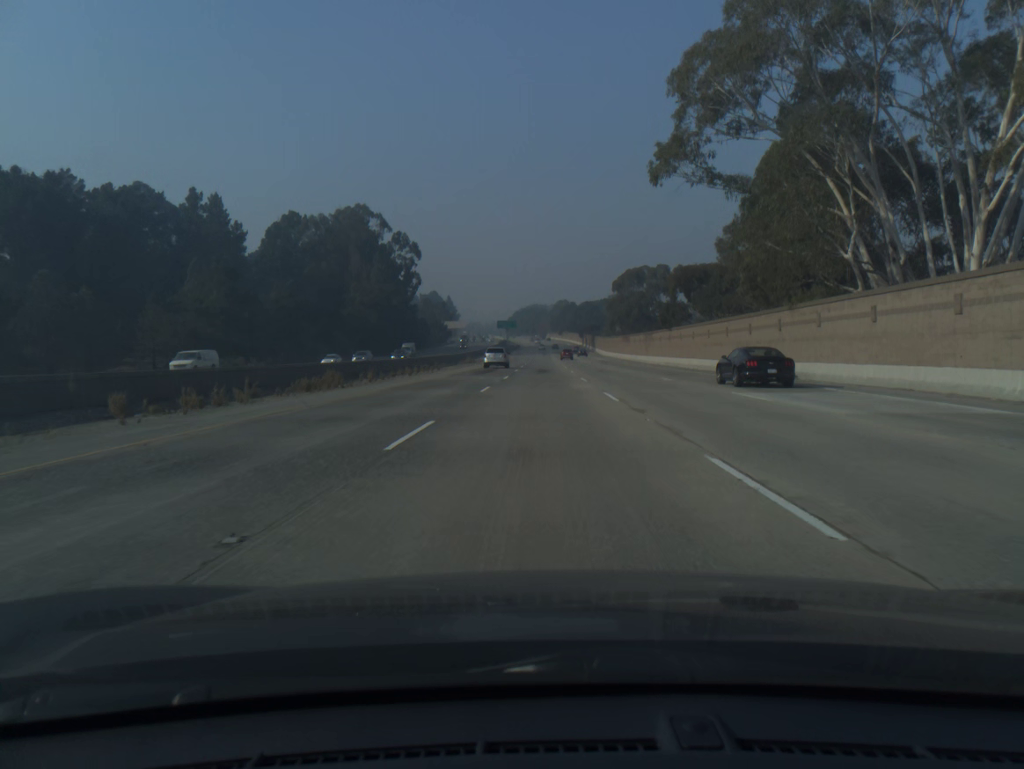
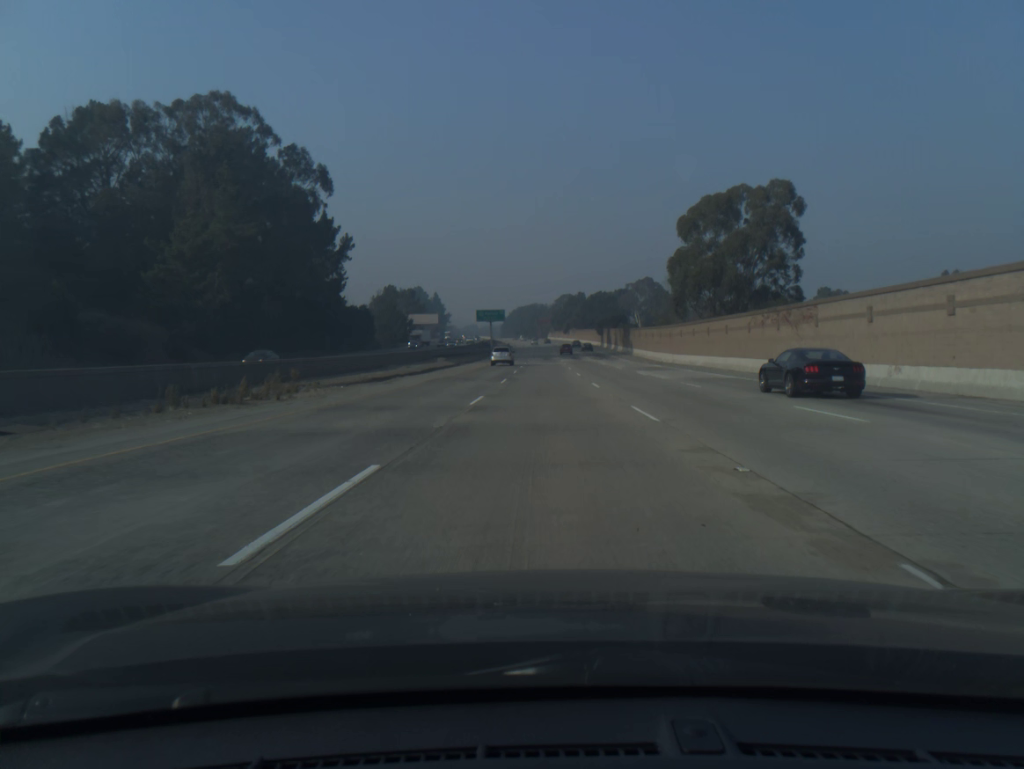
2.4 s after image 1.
(-0.1, +78.4) m; 0°
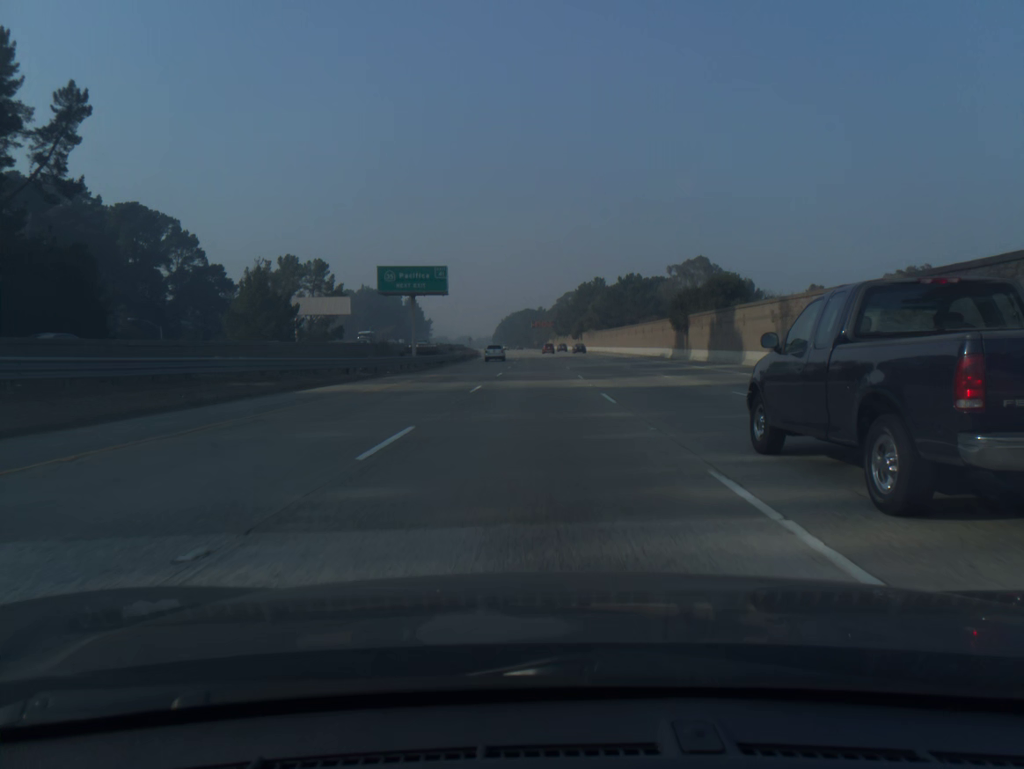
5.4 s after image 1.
(+0.2, +97.8) m; 0°
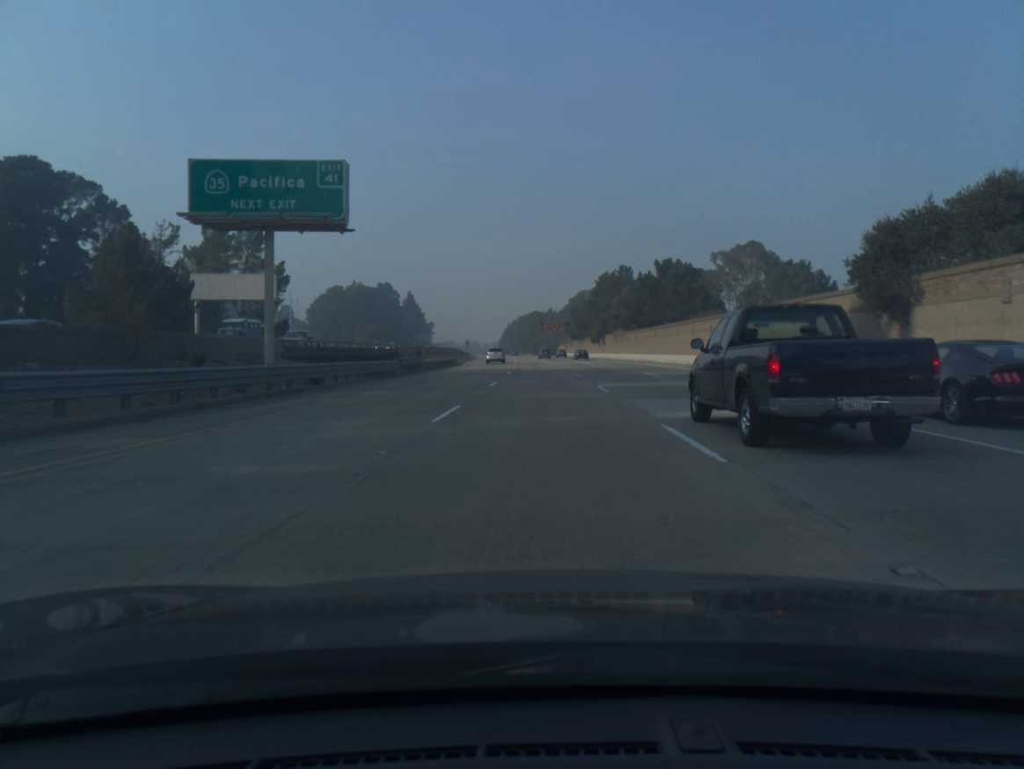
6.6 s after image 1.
(-0.1, +39.1) m; 0°
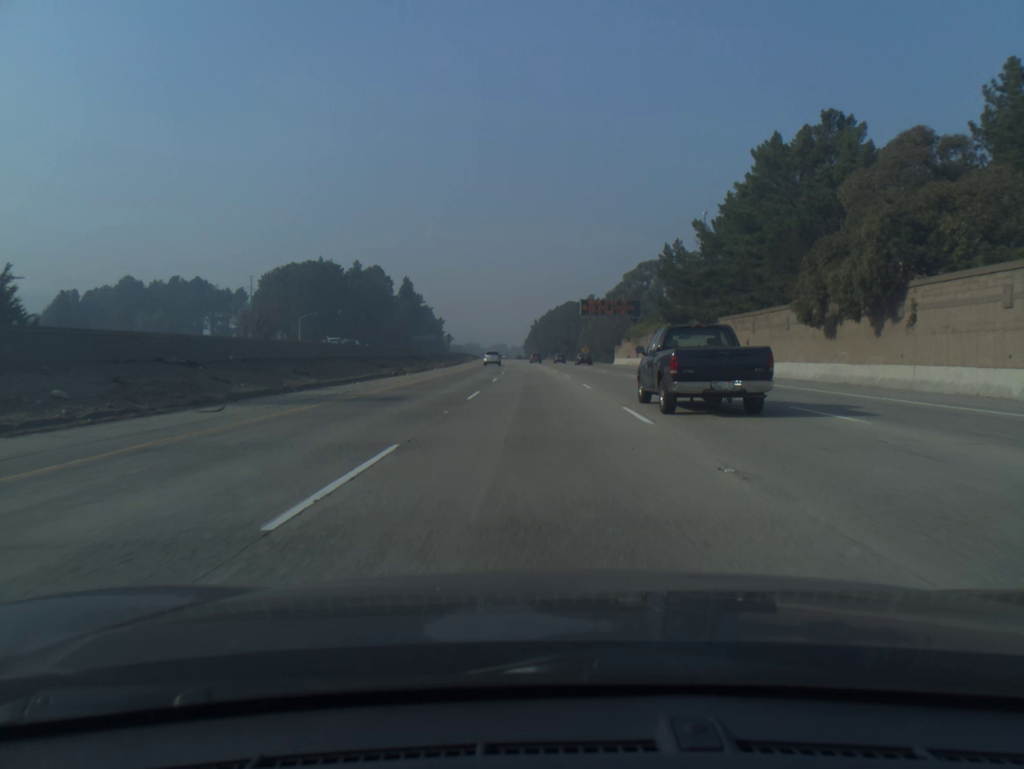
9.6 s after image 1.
(-1.3, +97.4) m; -2°
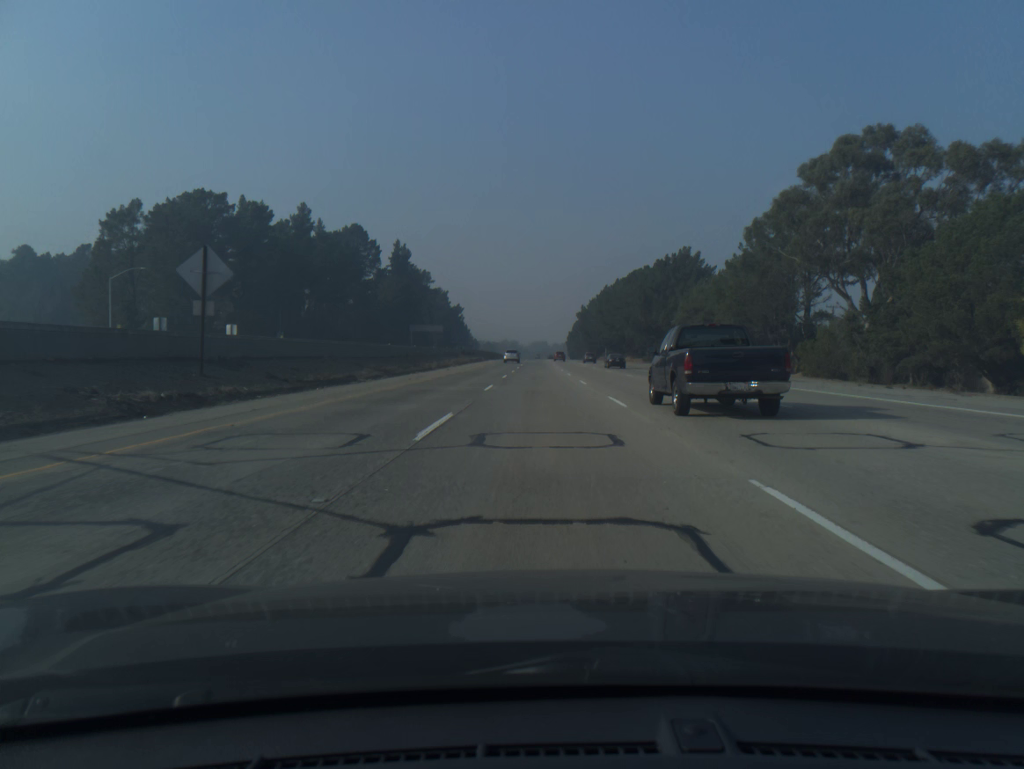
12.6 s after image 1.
(-2.8, +97.6) m; -3°
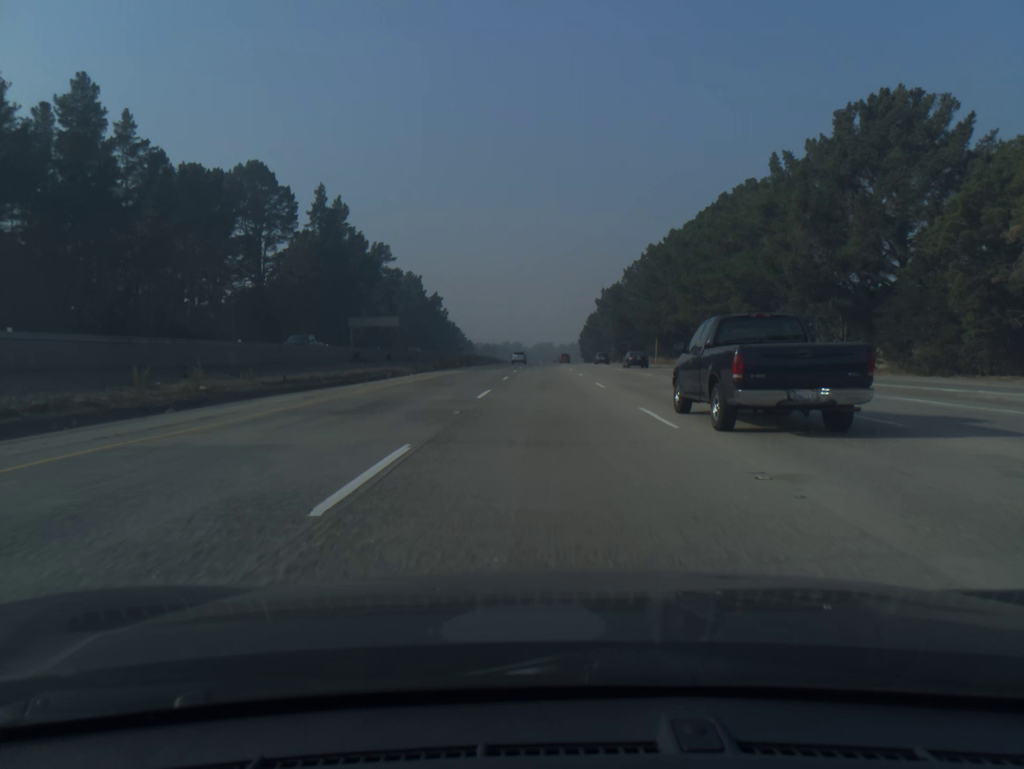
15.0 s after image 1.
(-0.6, +78.7) m; 0°
